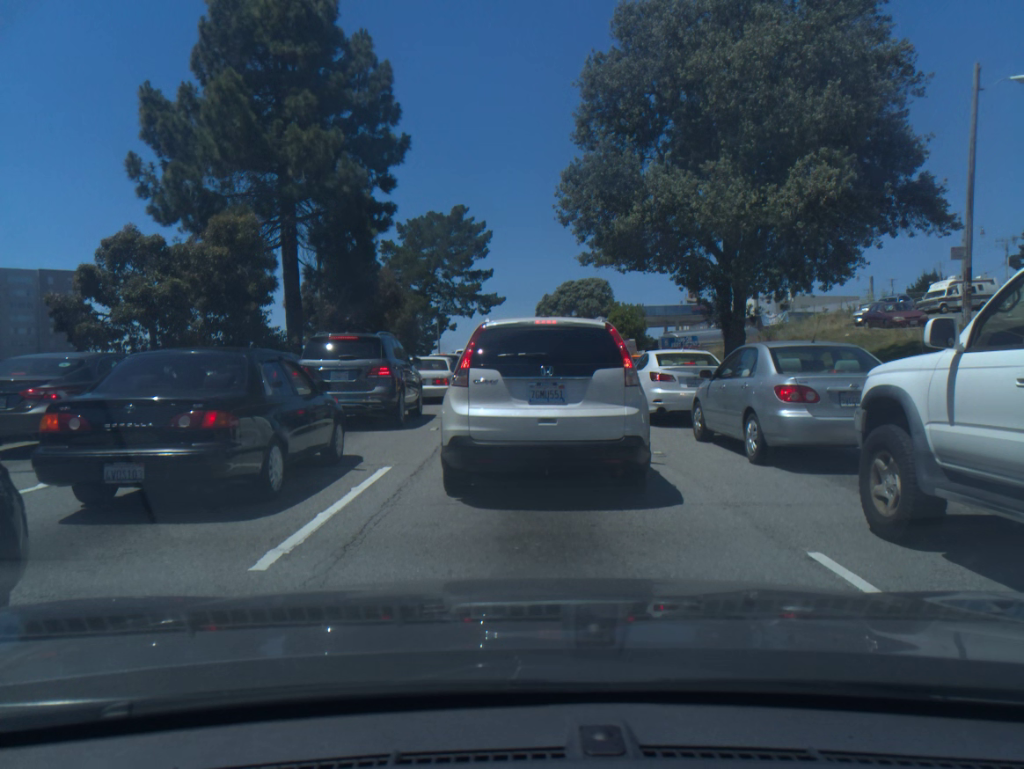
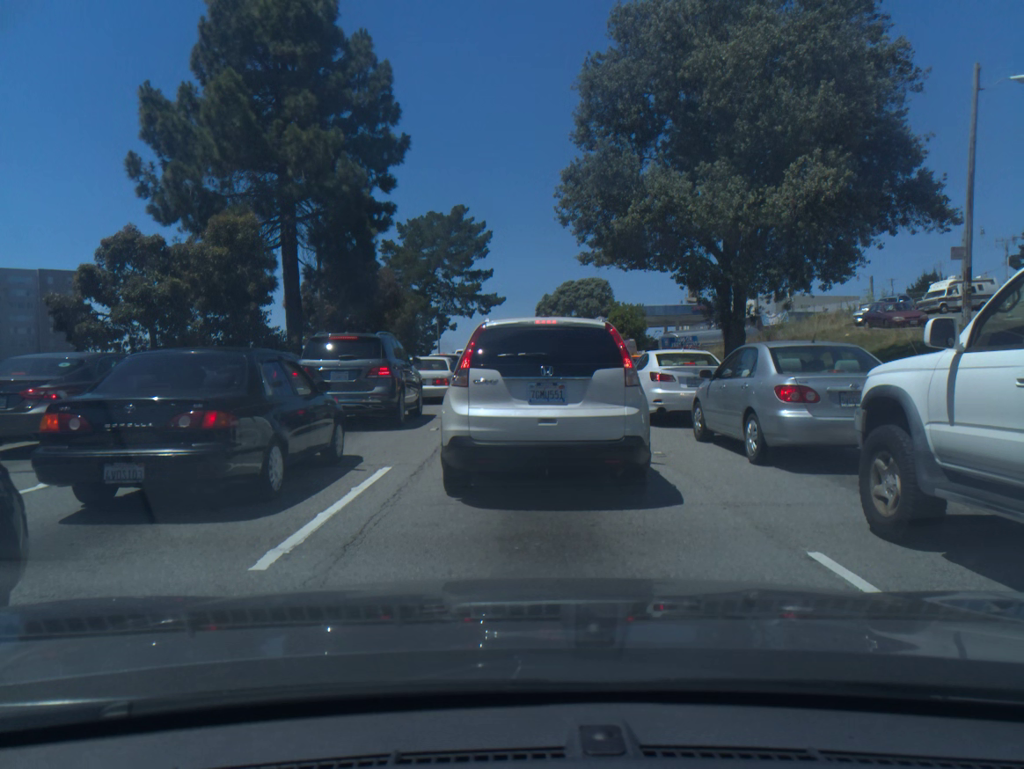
(0.0, 0.0) m; 0°
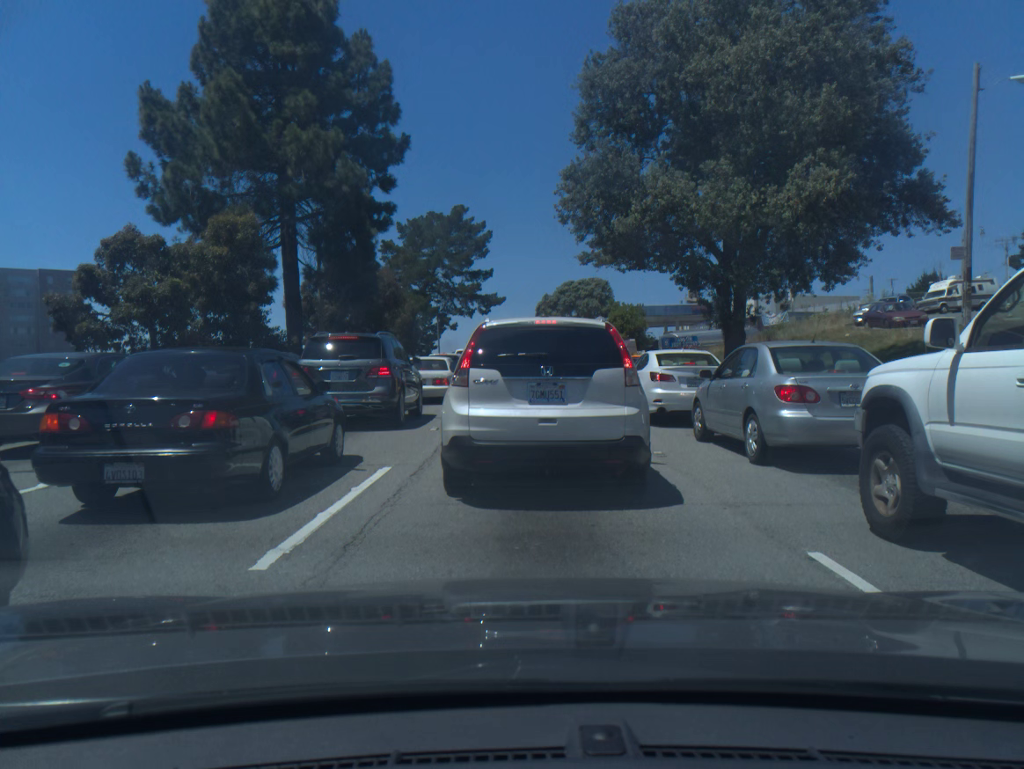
(0.0, 0.0) m; 0°
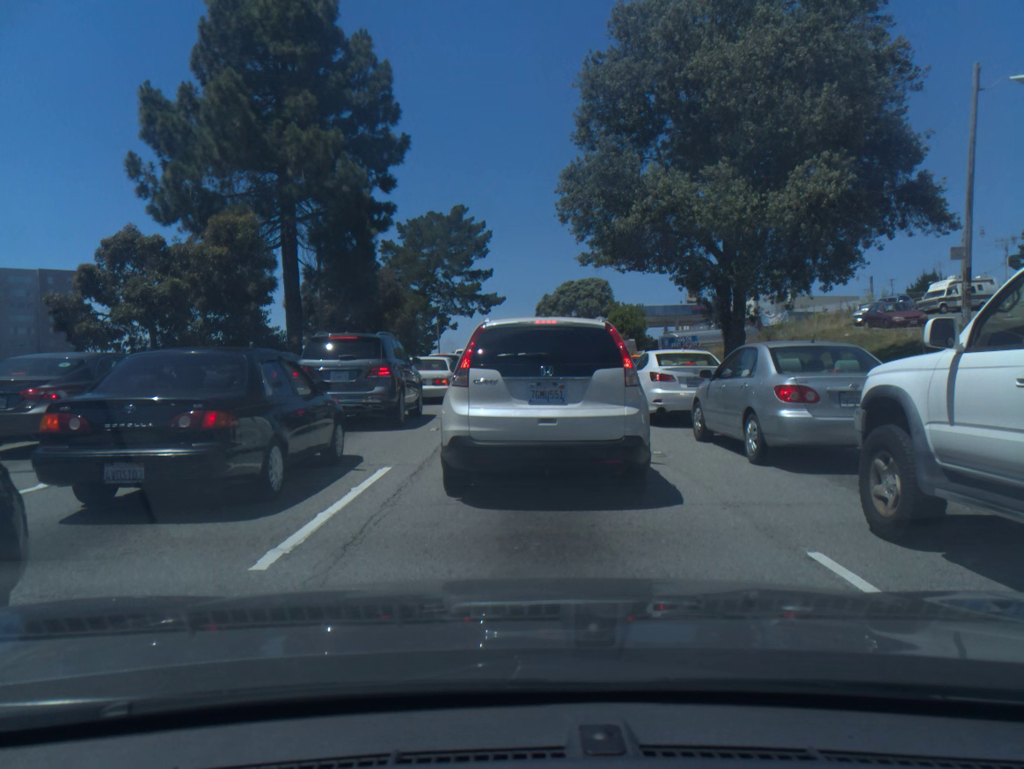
(0.0, 0.0) m; 0°
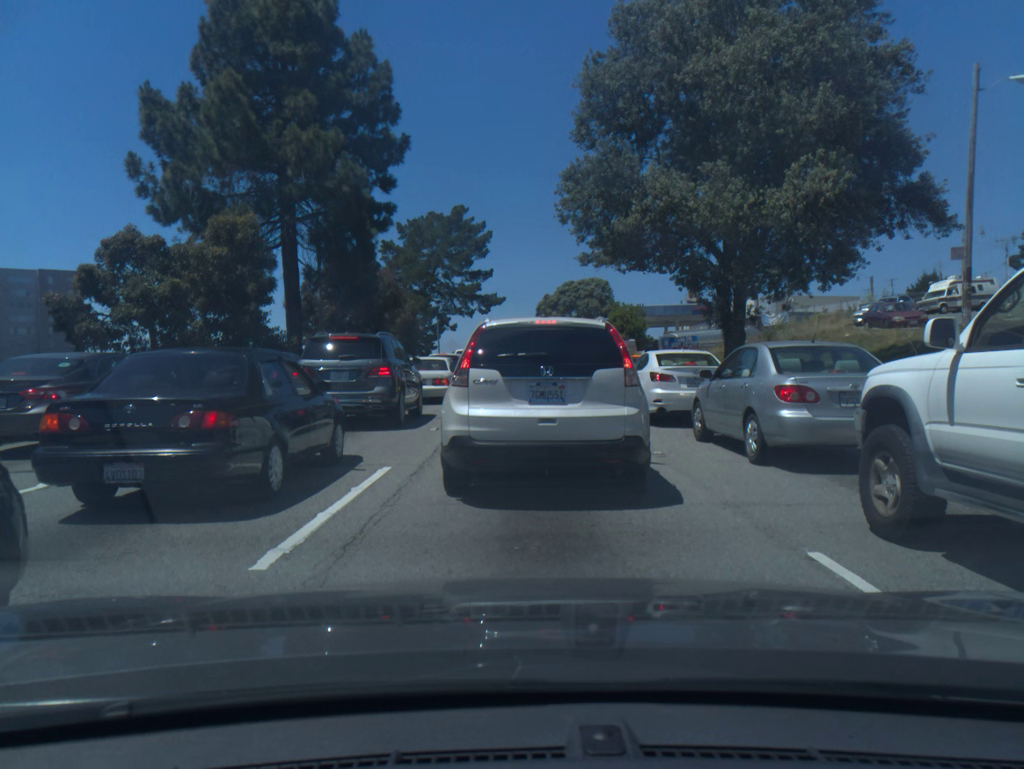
(0.0, 0.0) m; 0°
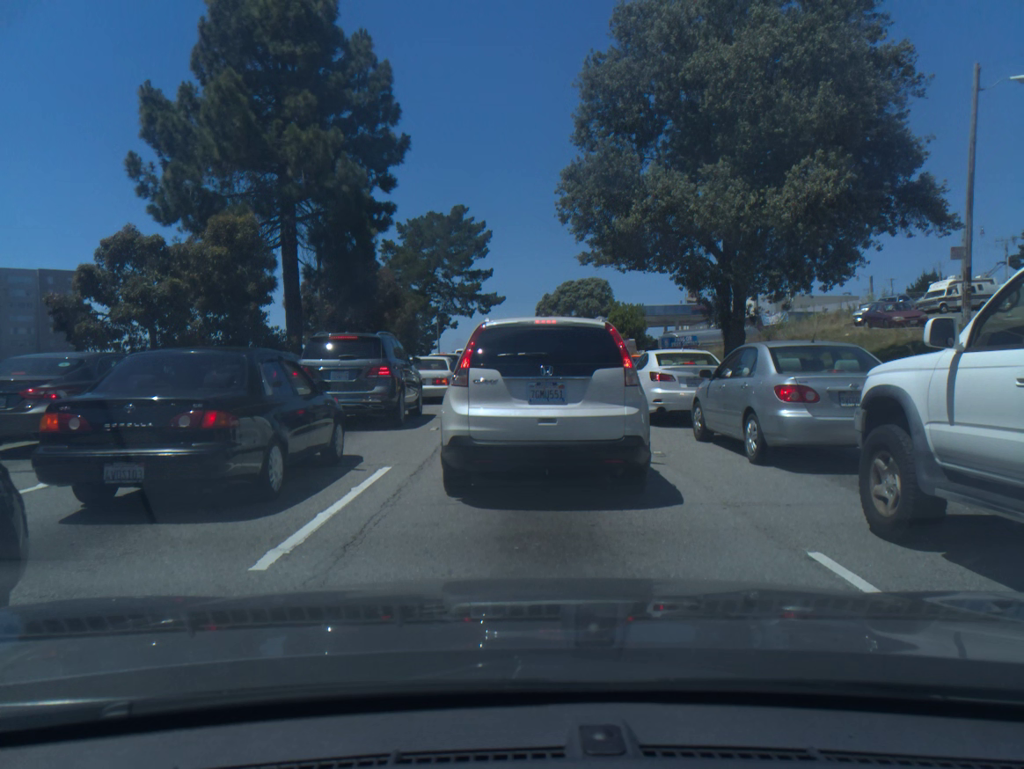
(0.0, 0.0) m; 0°
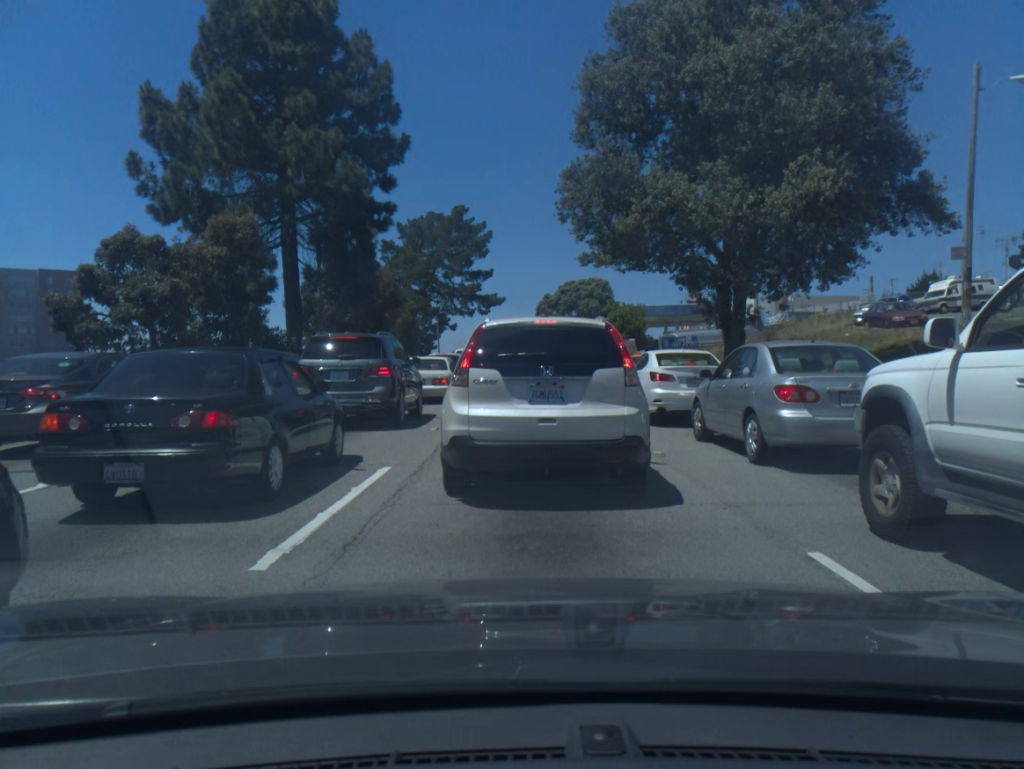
(0.0, 0.0) m; 0°
